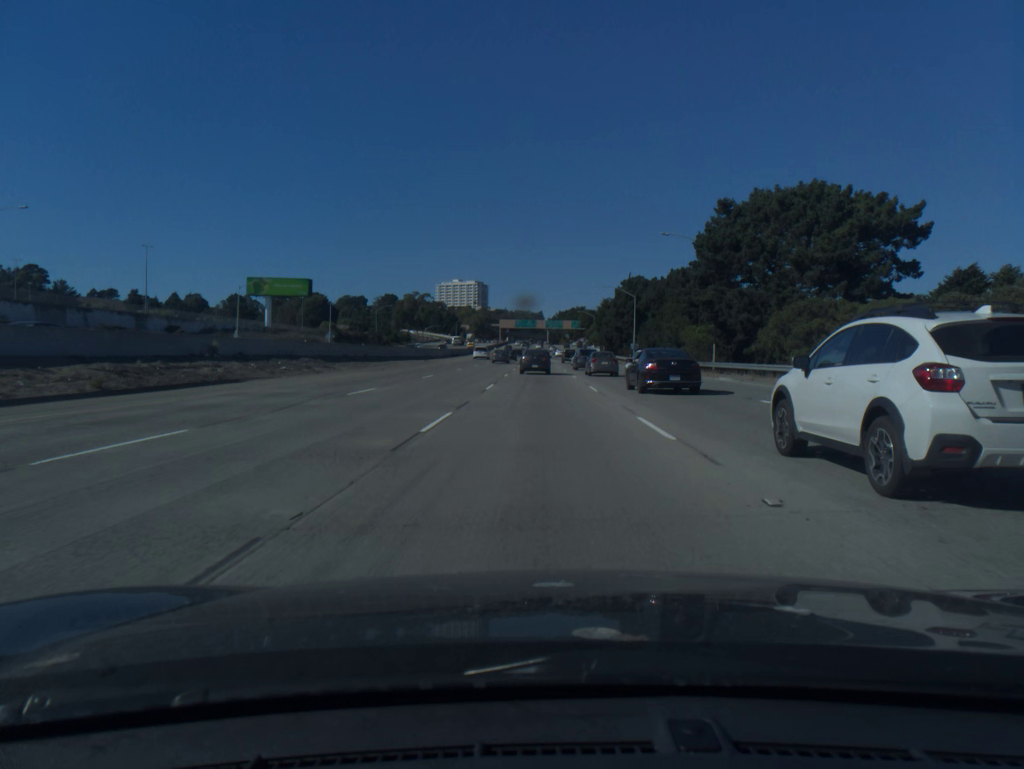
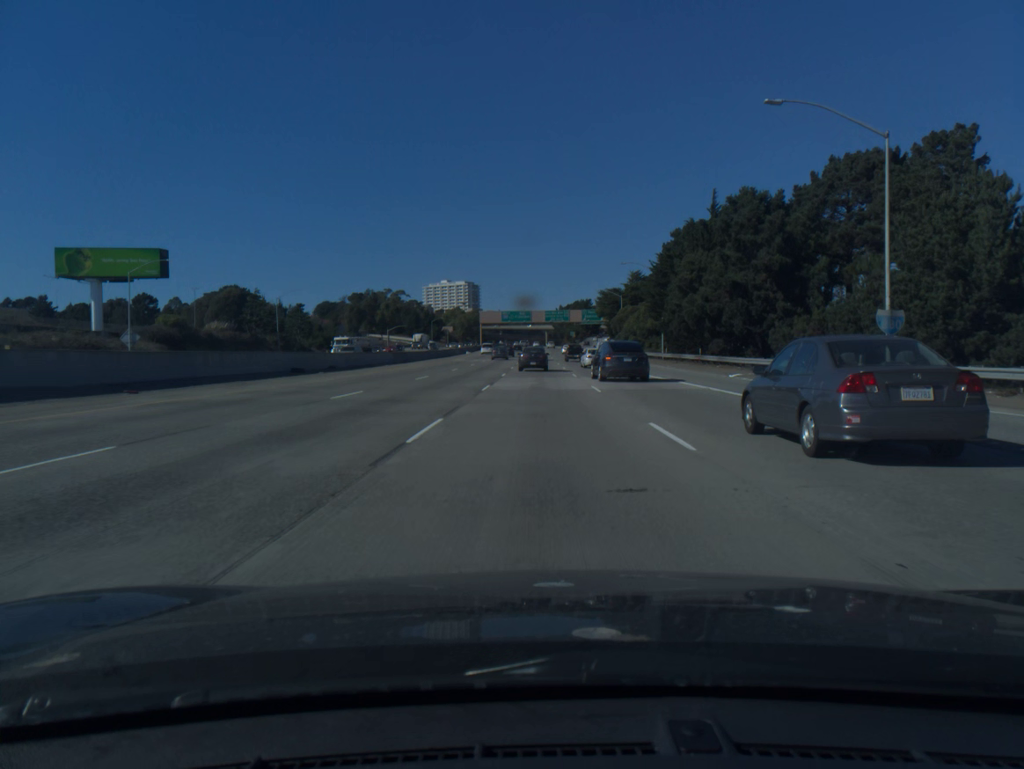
(-0.2, +74.6) m; 0°
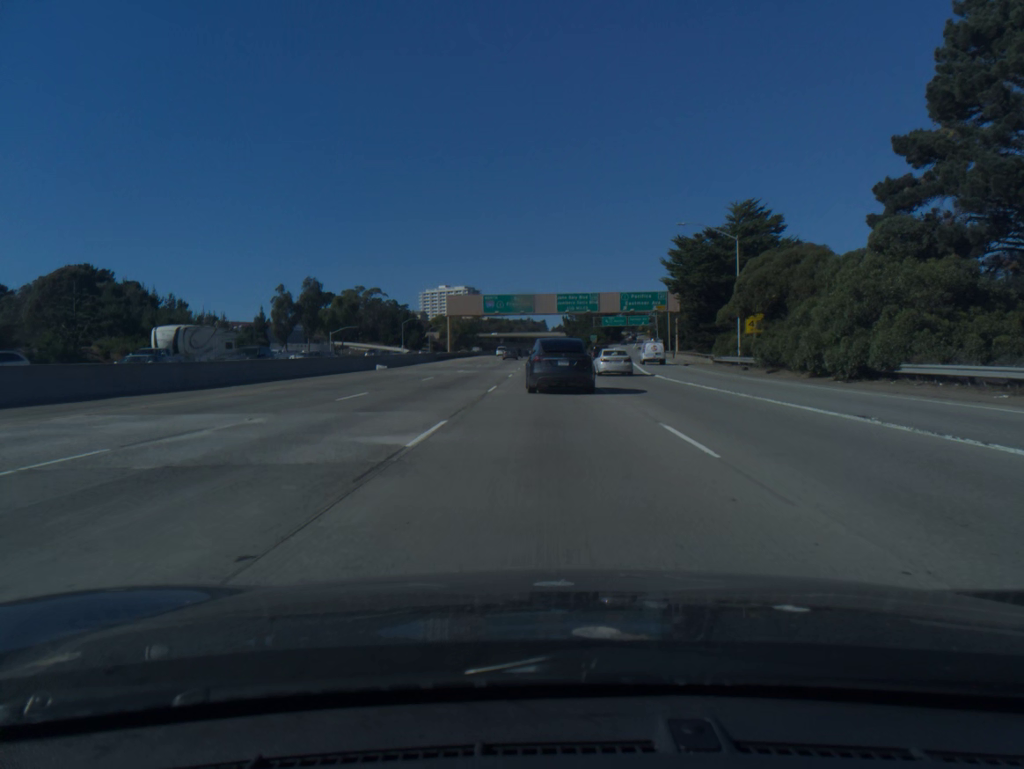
(-0.4, +73.5) m; 0°
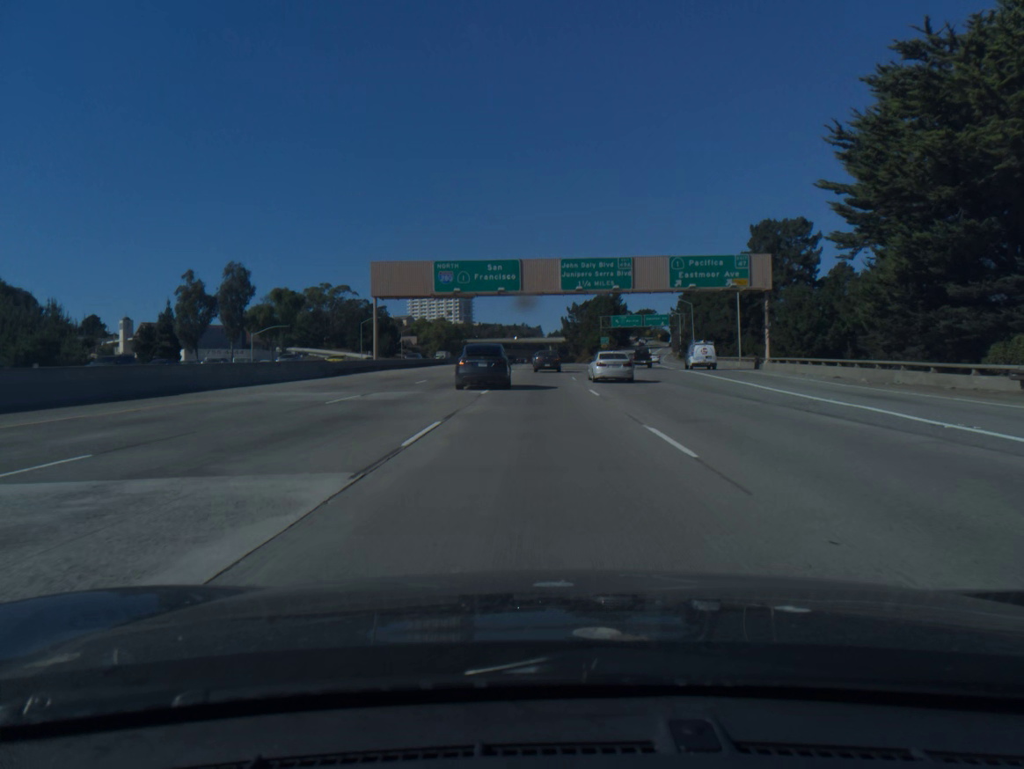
(+0.2, +43.6) m; 0°
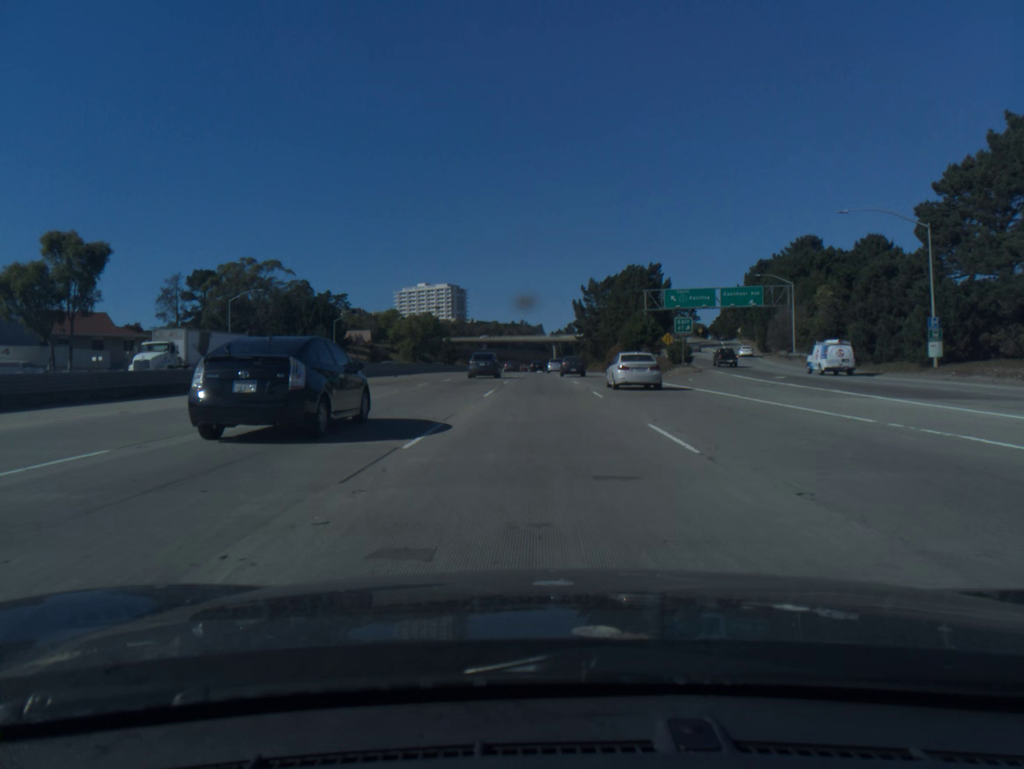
(-0.3, +73.2) m; 0°
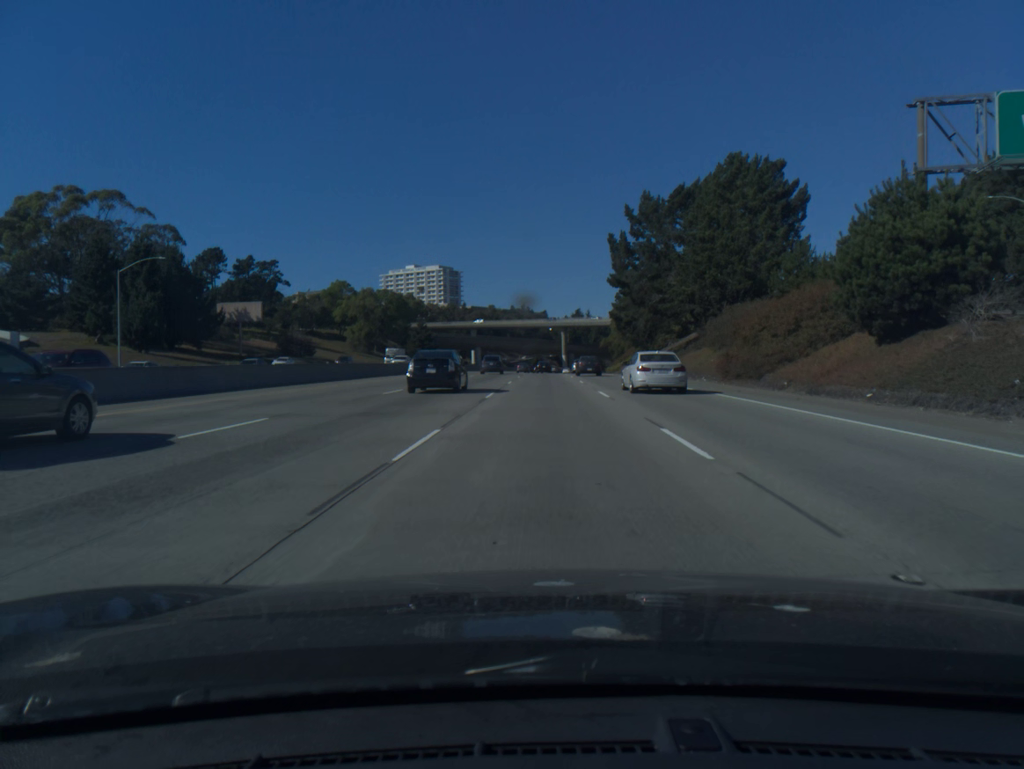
(-0.2, +75.8) m; 0°
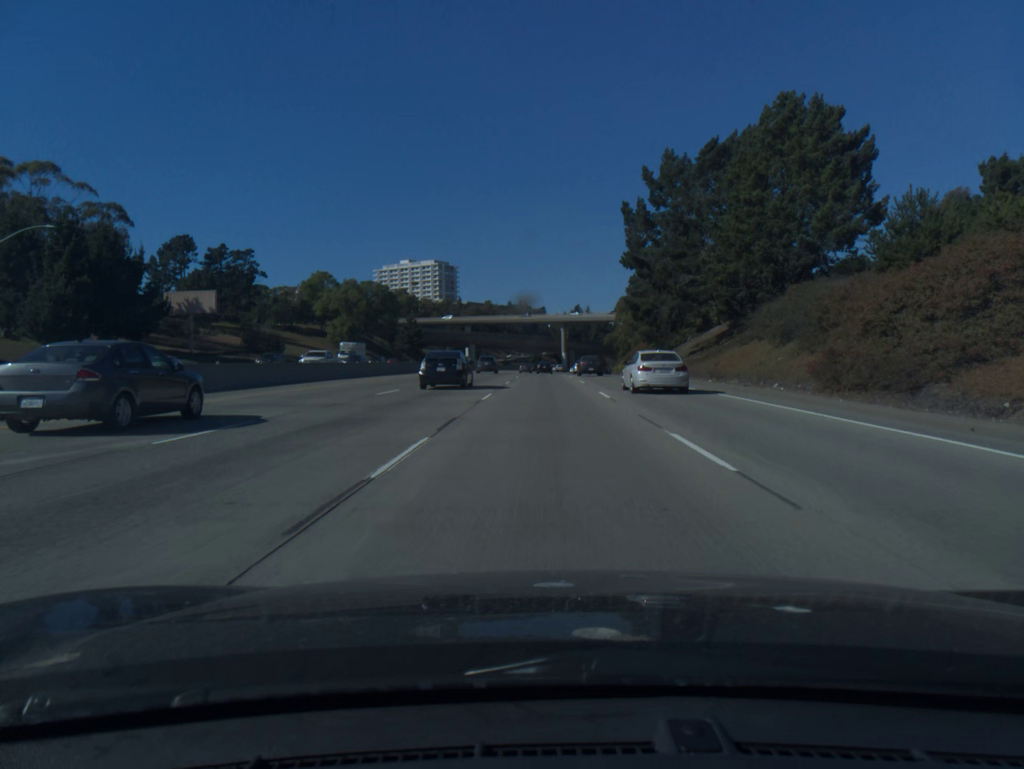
(0.0, +15.4) m; 0°
